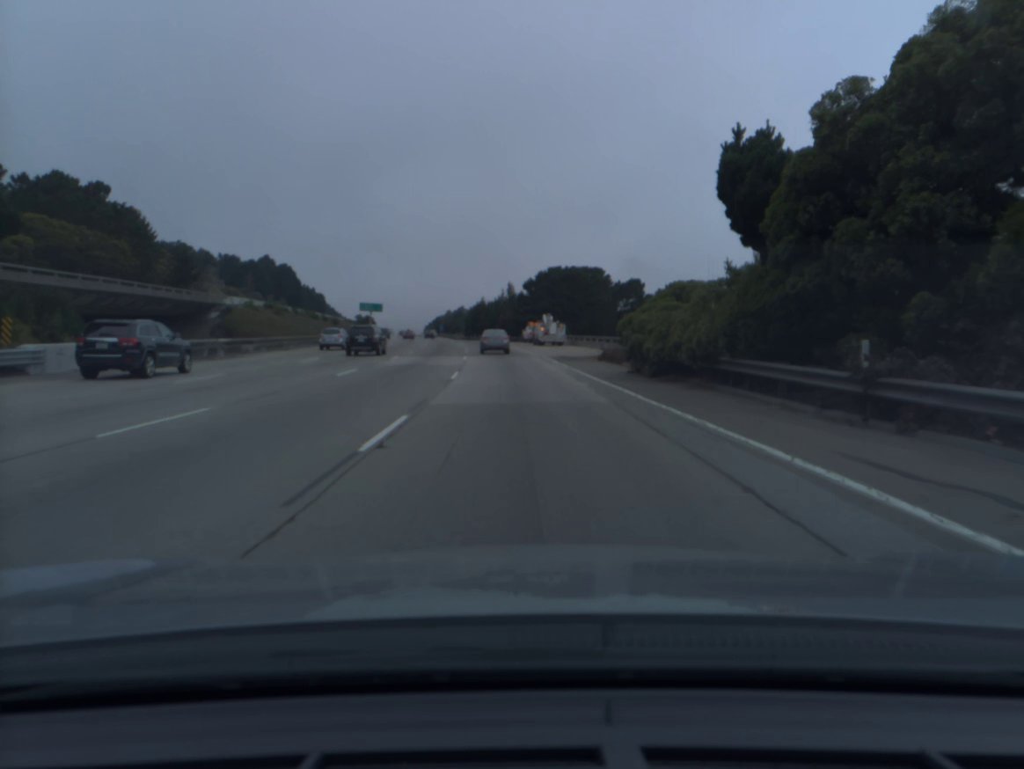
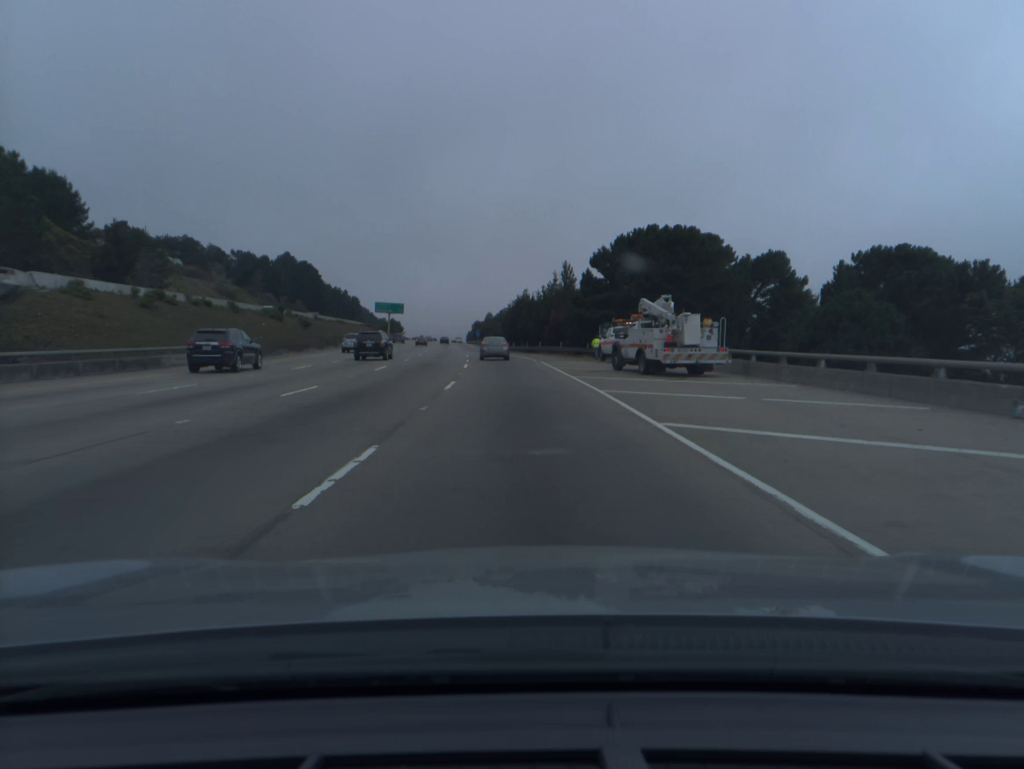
(-1.4, +46.3) m; -4°
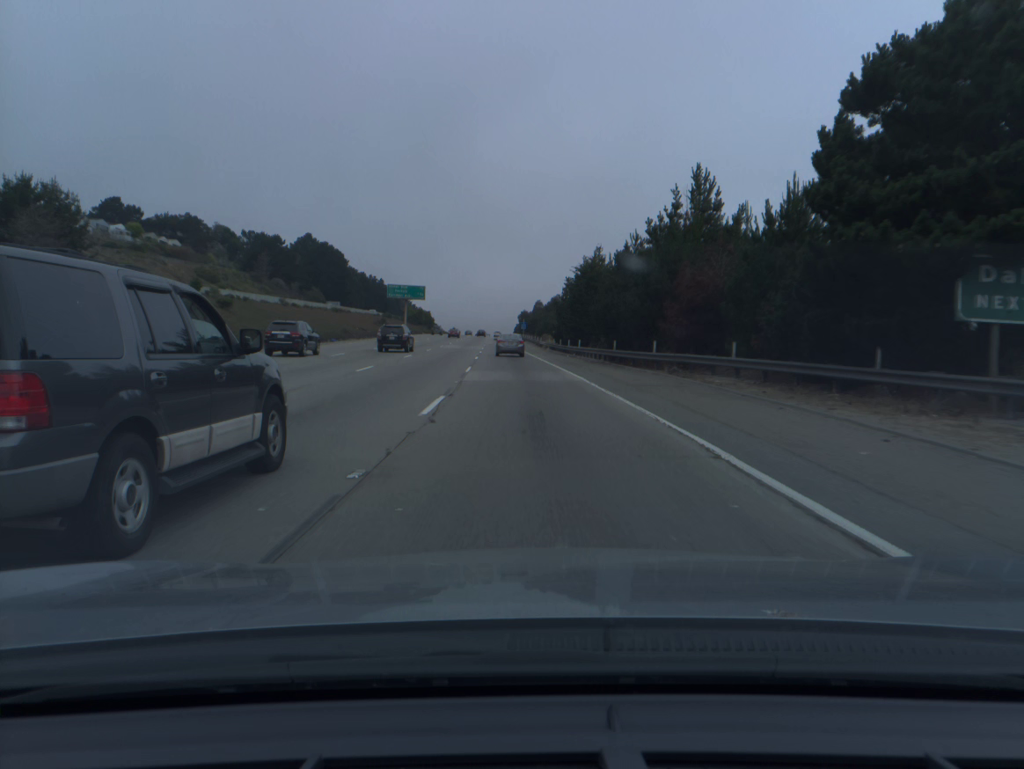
(-1.4, +46.2) m; -4°
